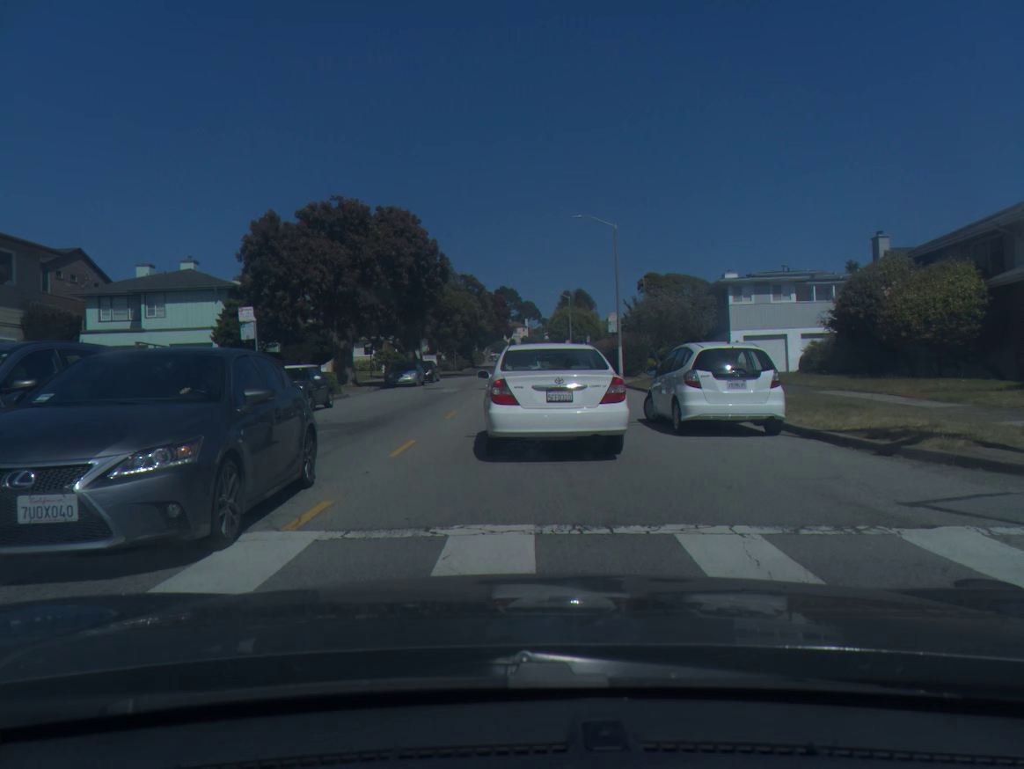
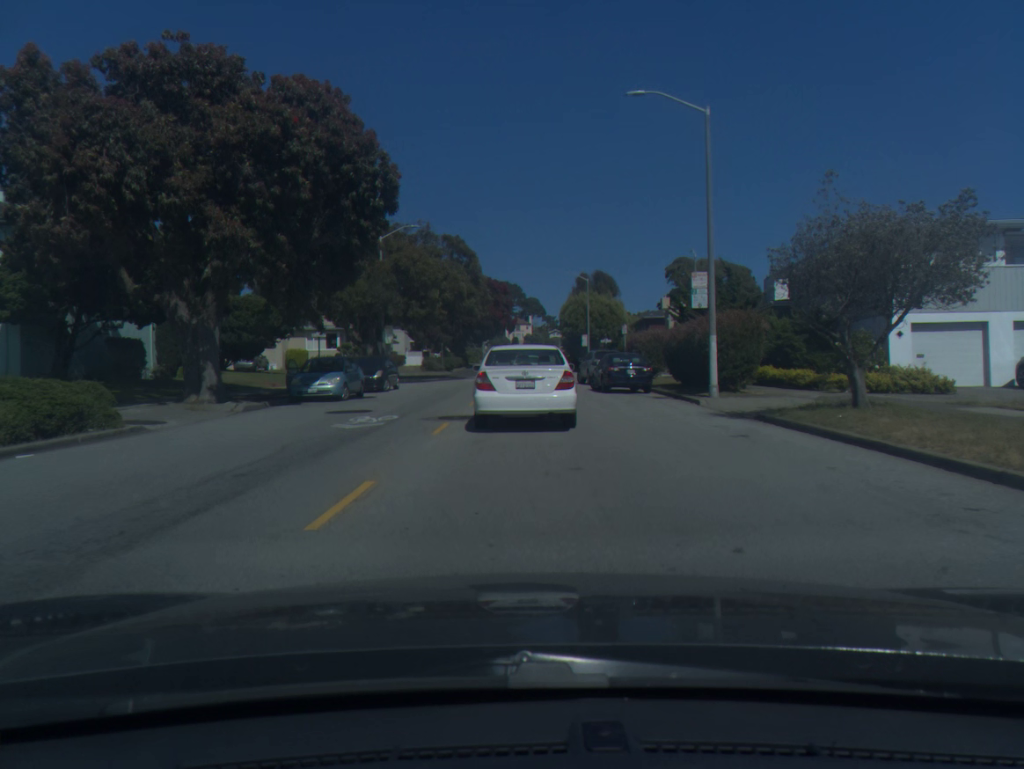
(-0.1, +19.3) m; 0°
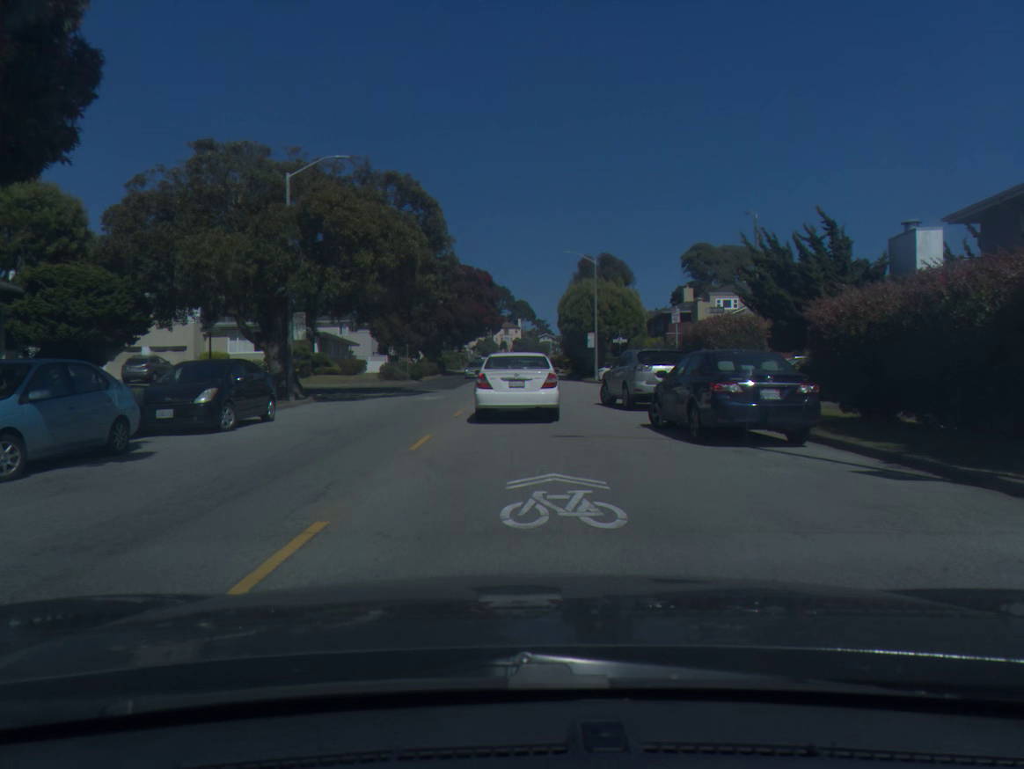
(+0.1, +16.2) m; +1°
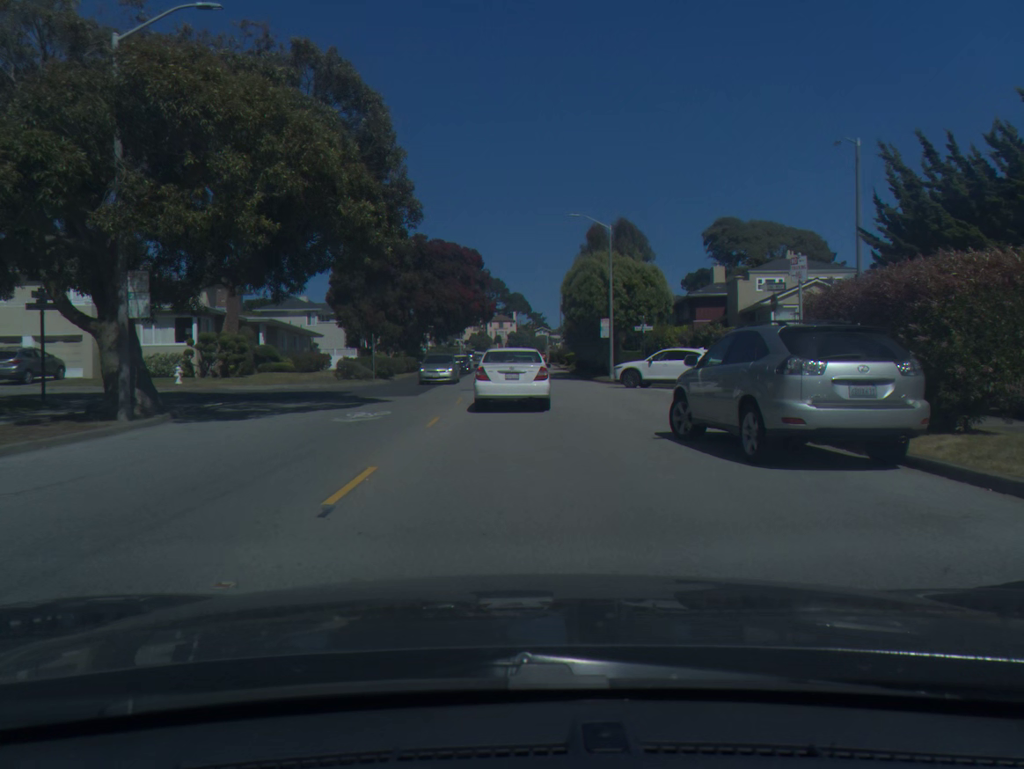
(+0.1, +11.7) m; +1°
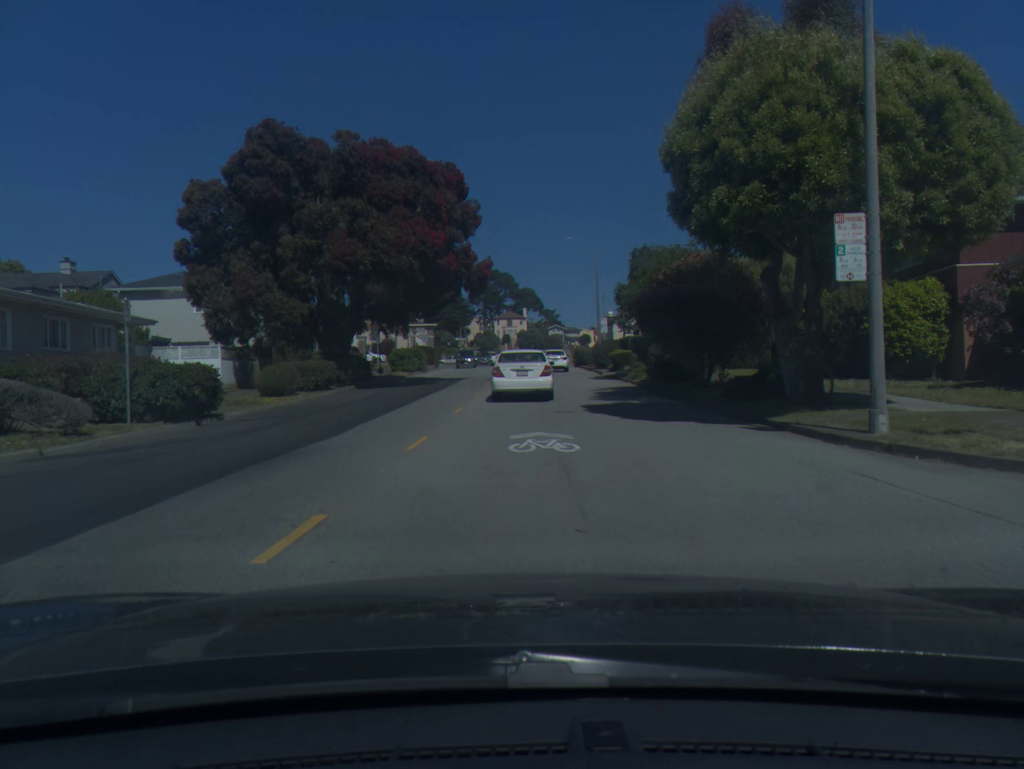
(-0.3, +30.7) m; -1°
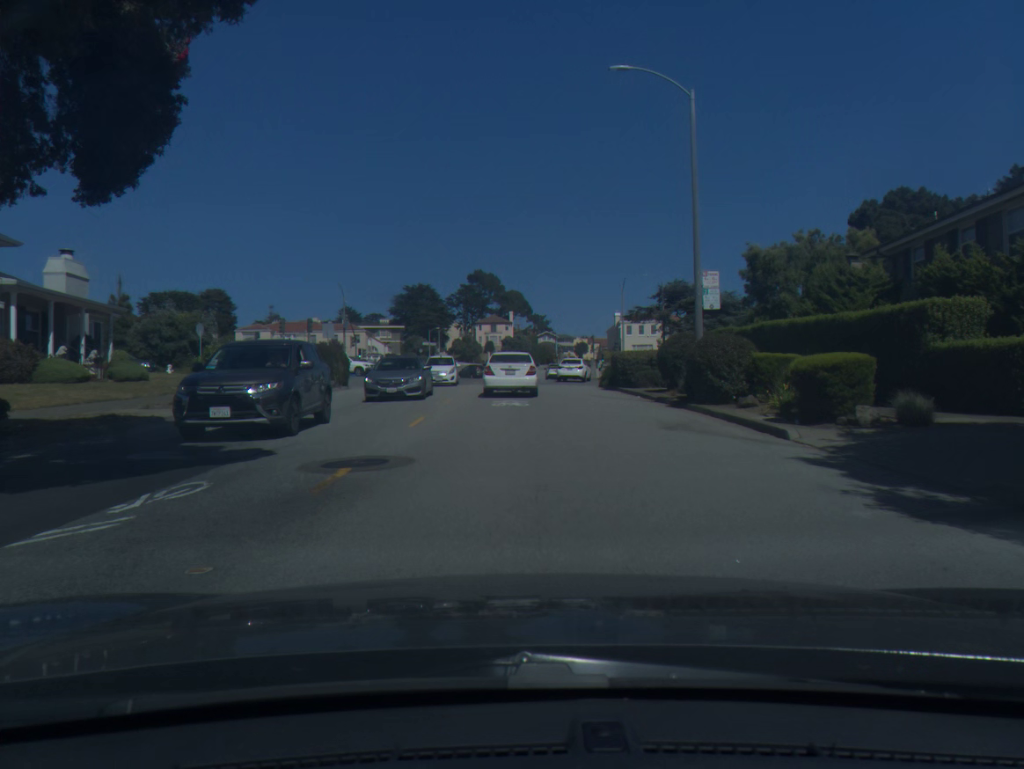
(+0.2, +32.7) m; +1°
